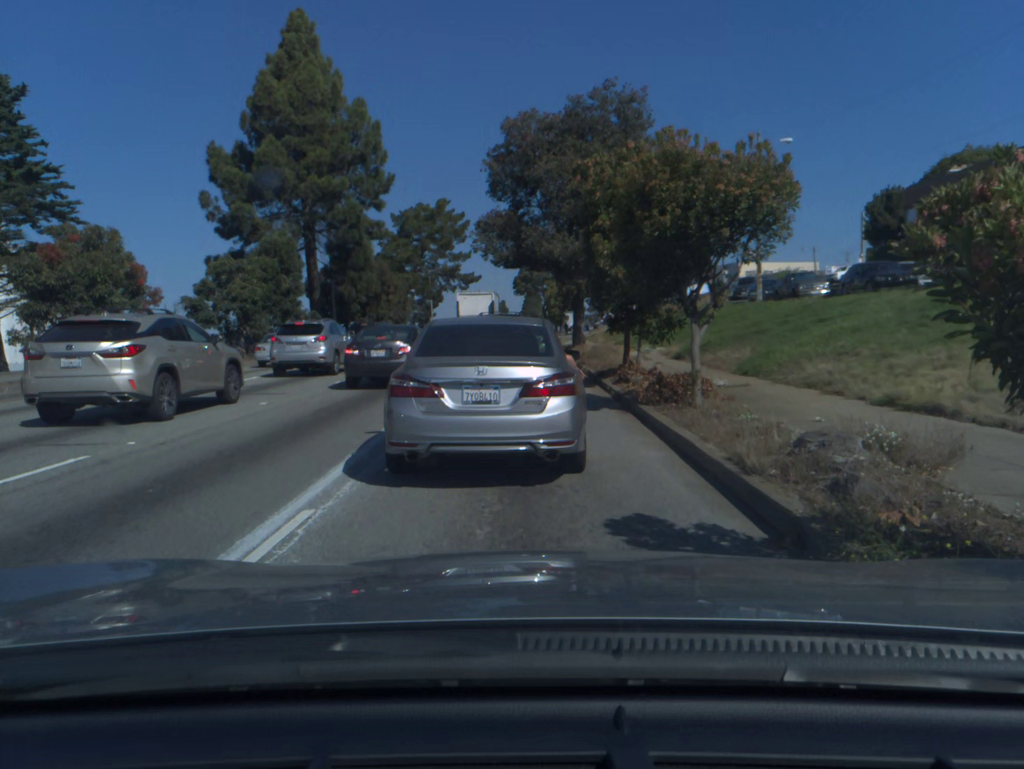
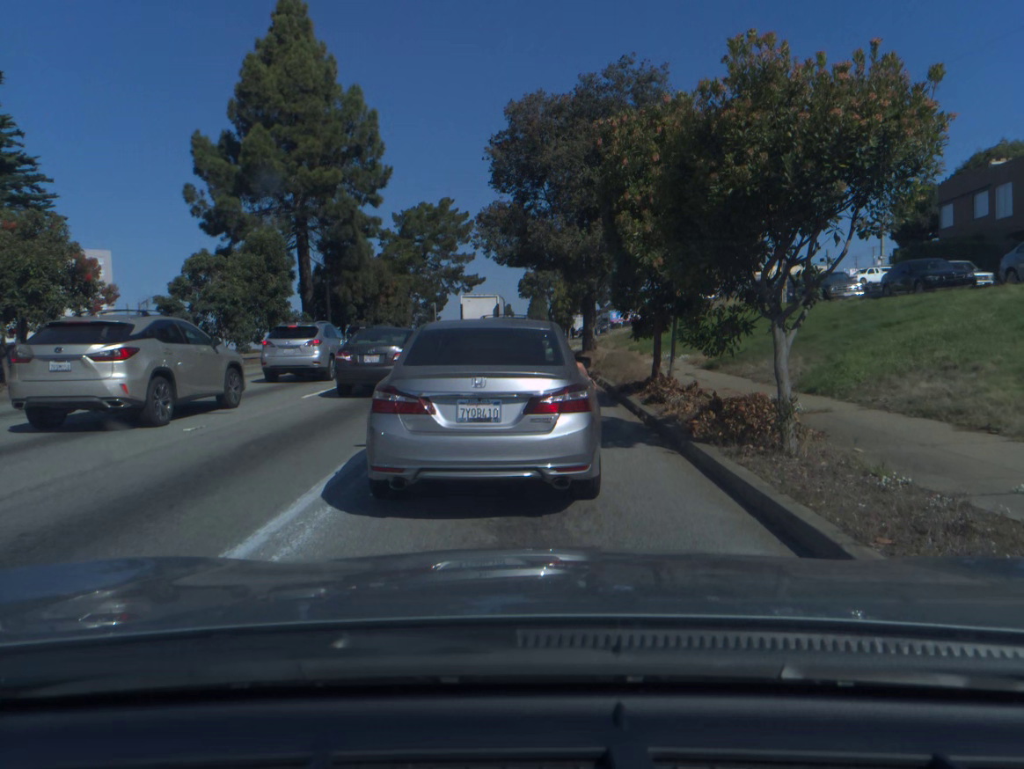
(0.0, +3.7) m; +1°
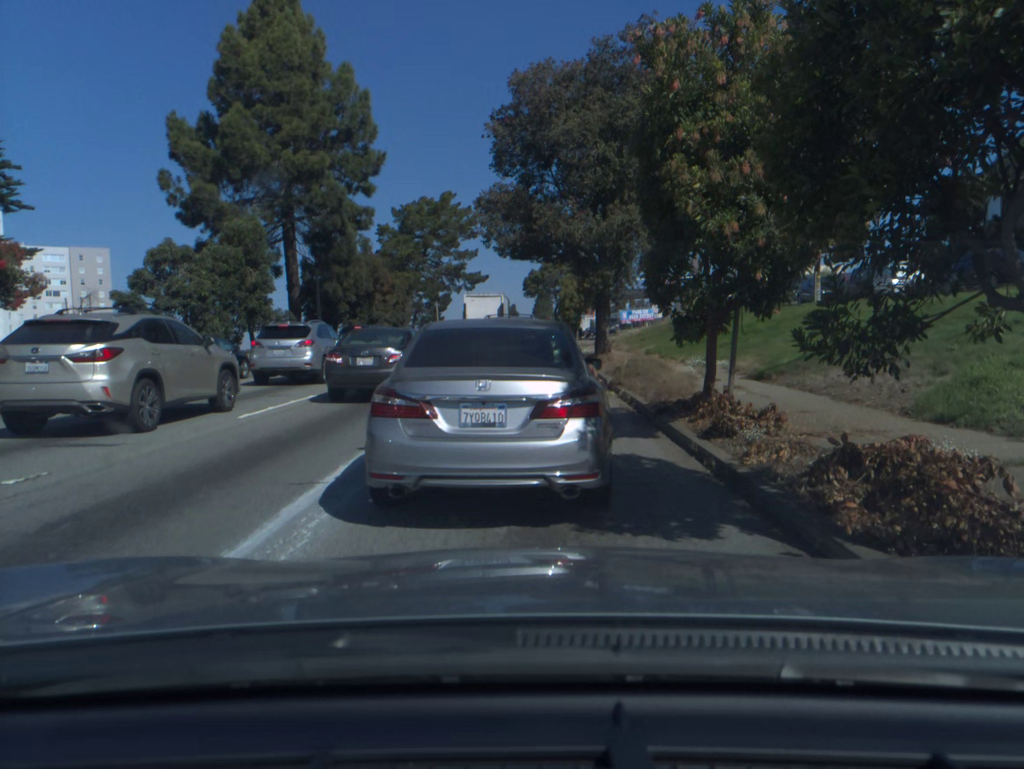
(0.0, +3.9) m; -1°
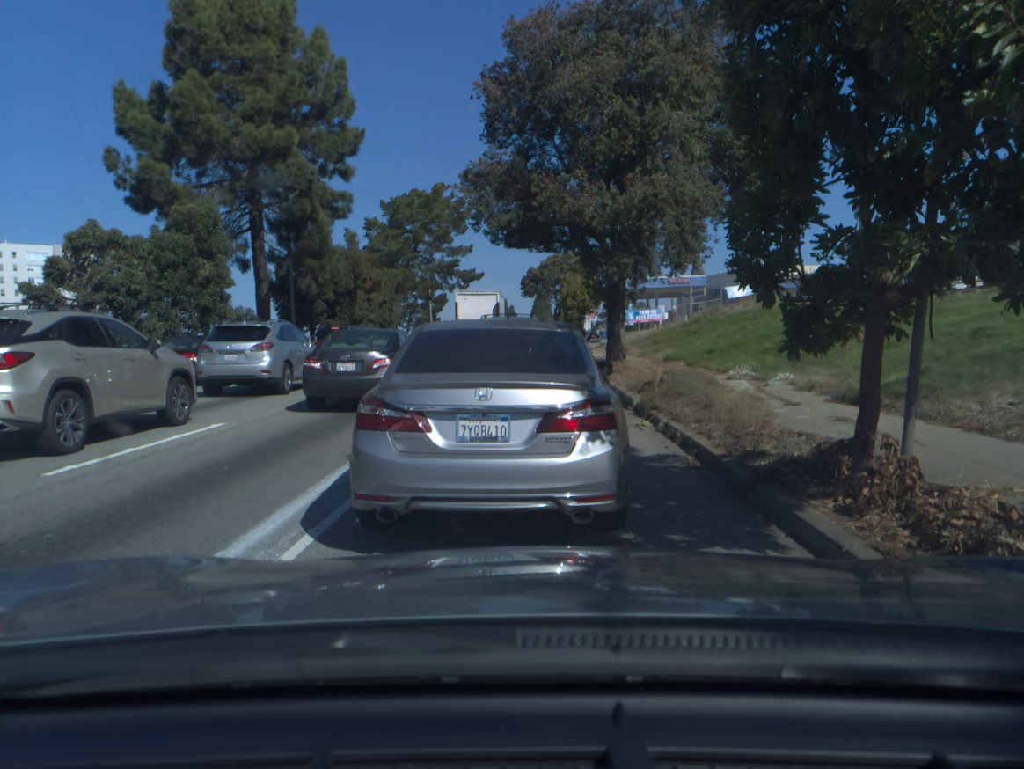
(0.0, +5.0) m; 0°
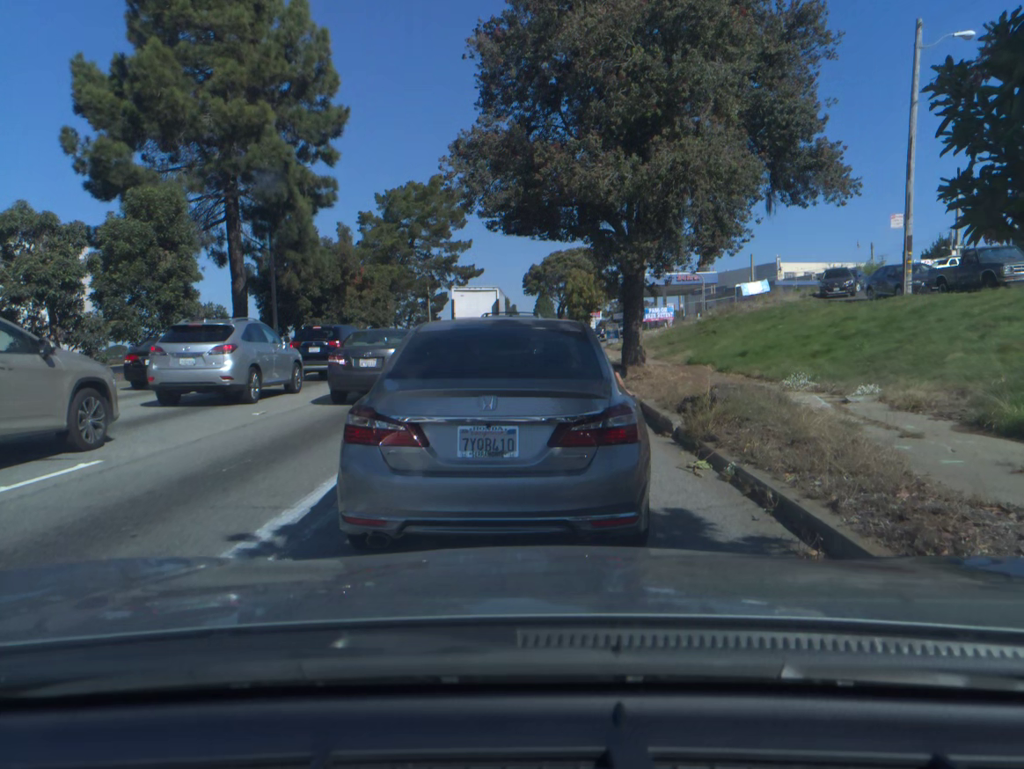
(0.0, +3.6) m; 0°
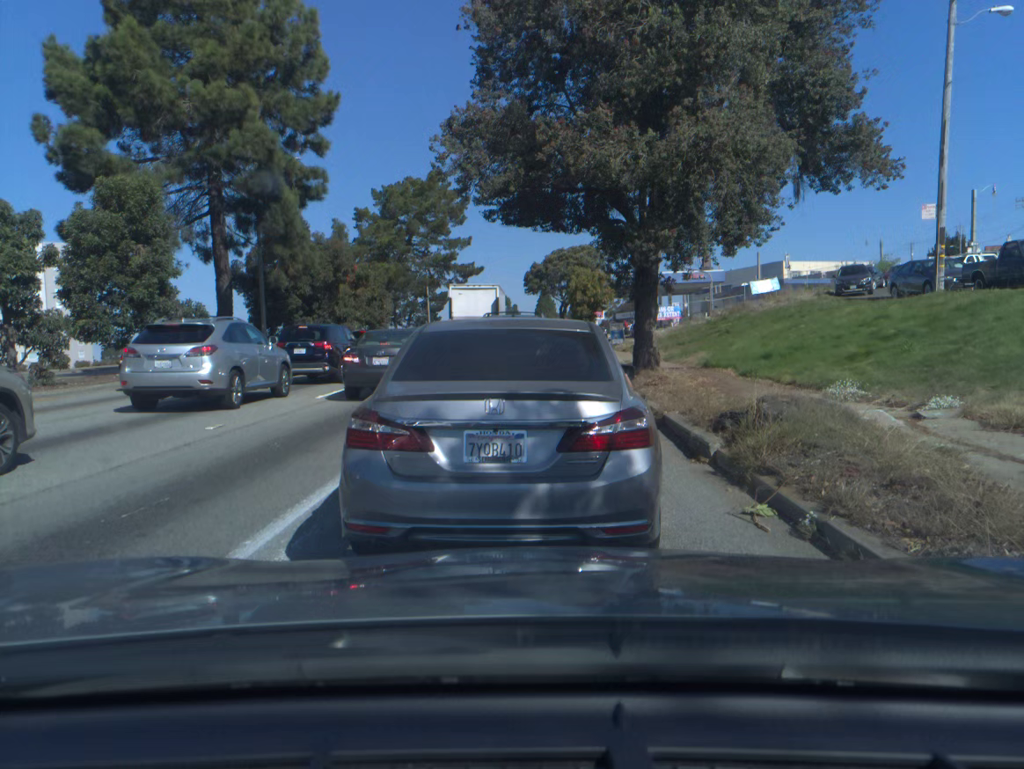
(0.0, +2.0) m; +1°
